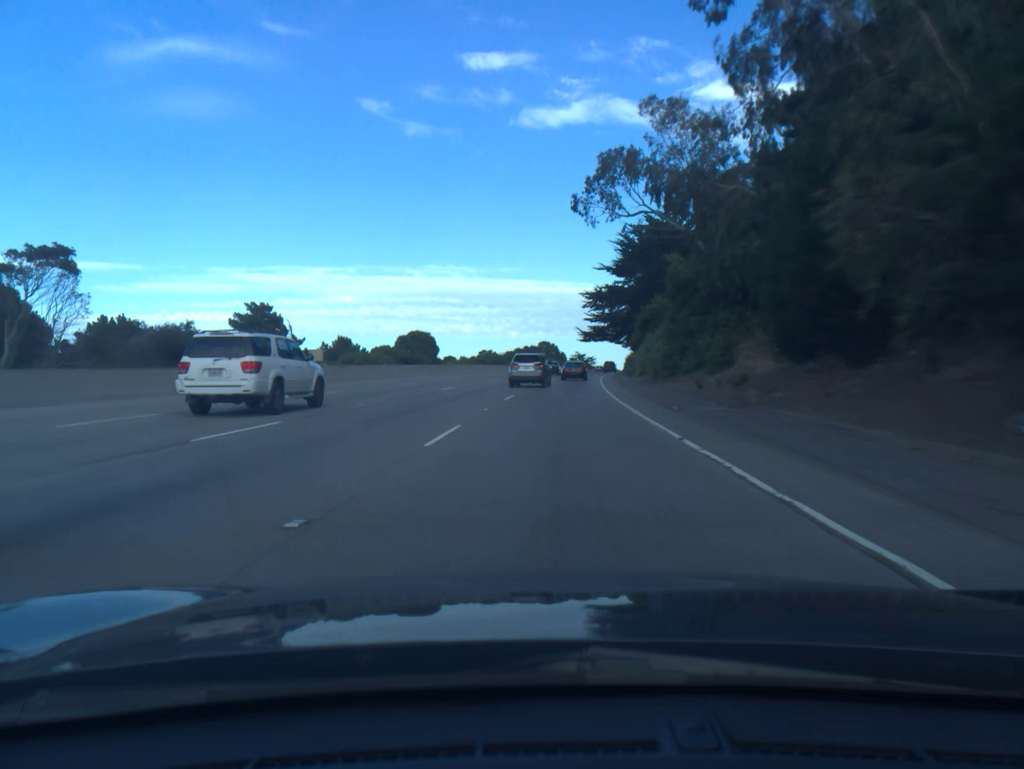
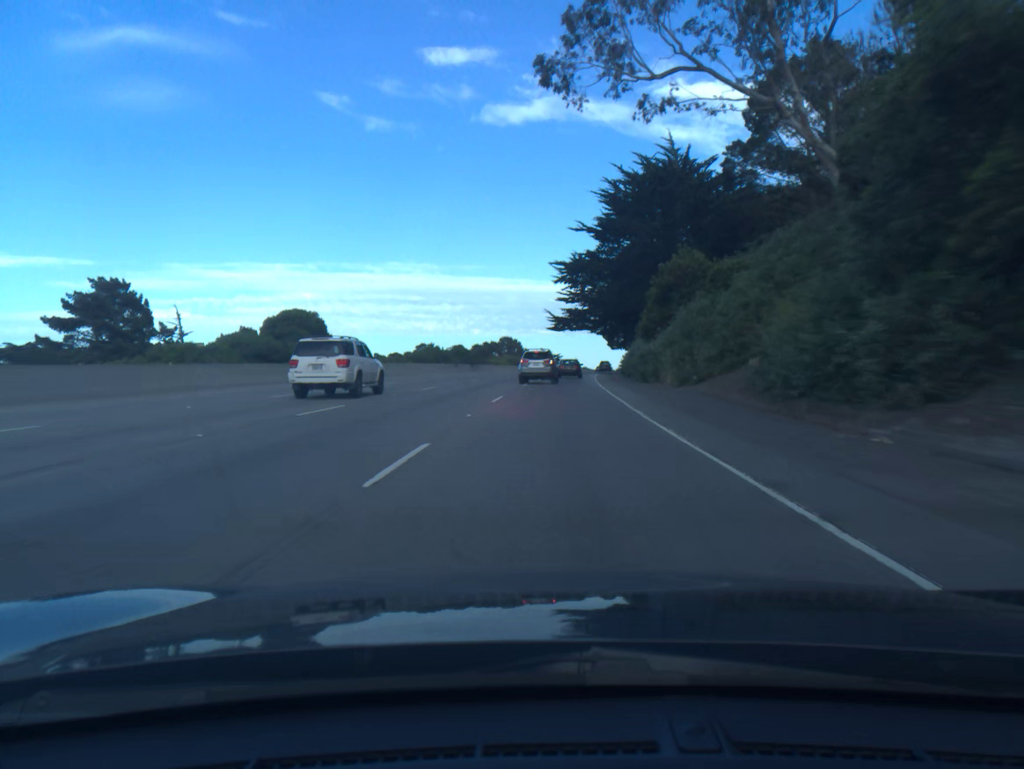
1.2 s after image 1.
(+0.7, +32.7) m; +3°
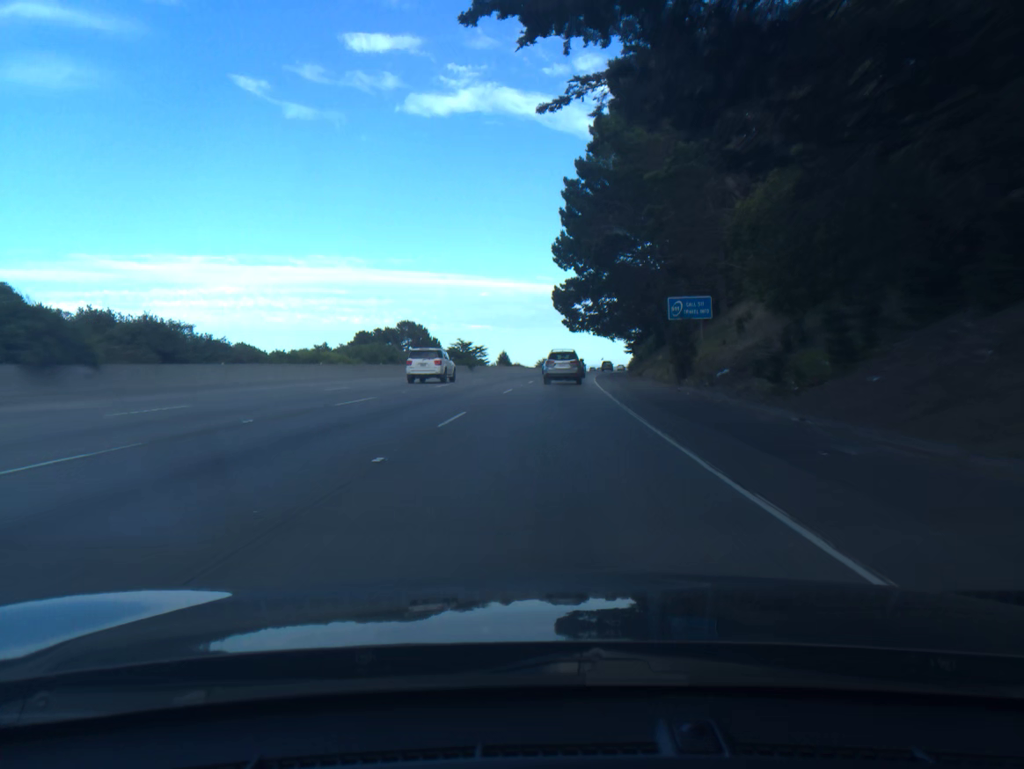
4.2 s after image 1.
(+4.0, +81.1) m; +5°
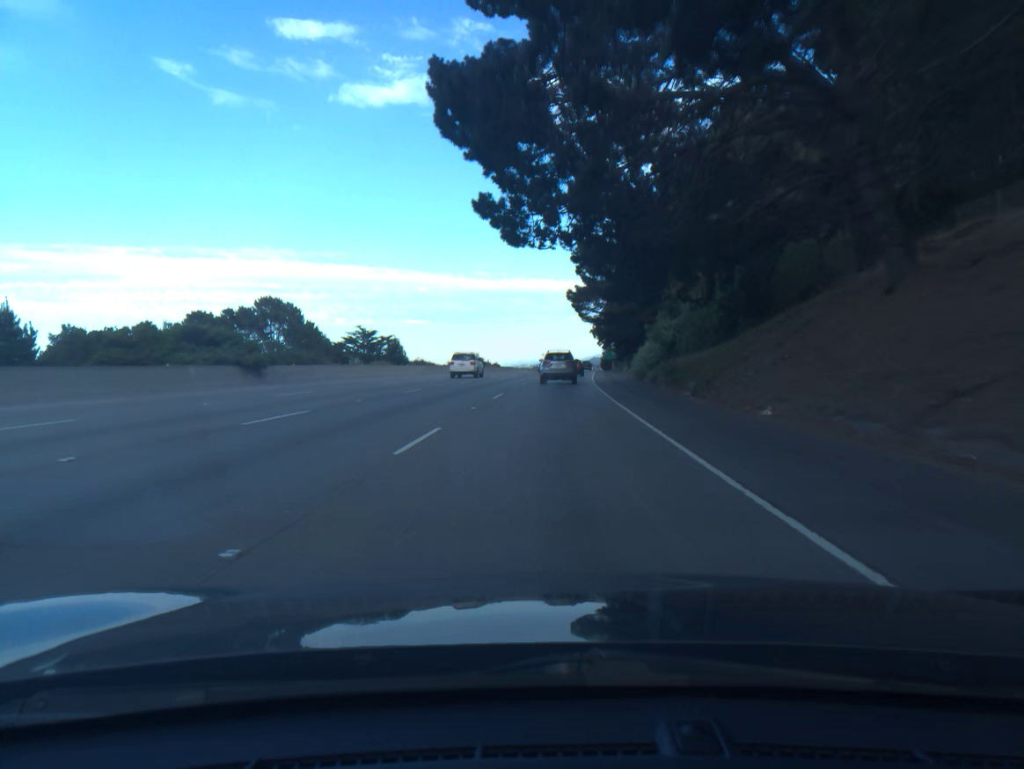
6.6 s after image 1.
(+2.3, +62.6) m; +4°
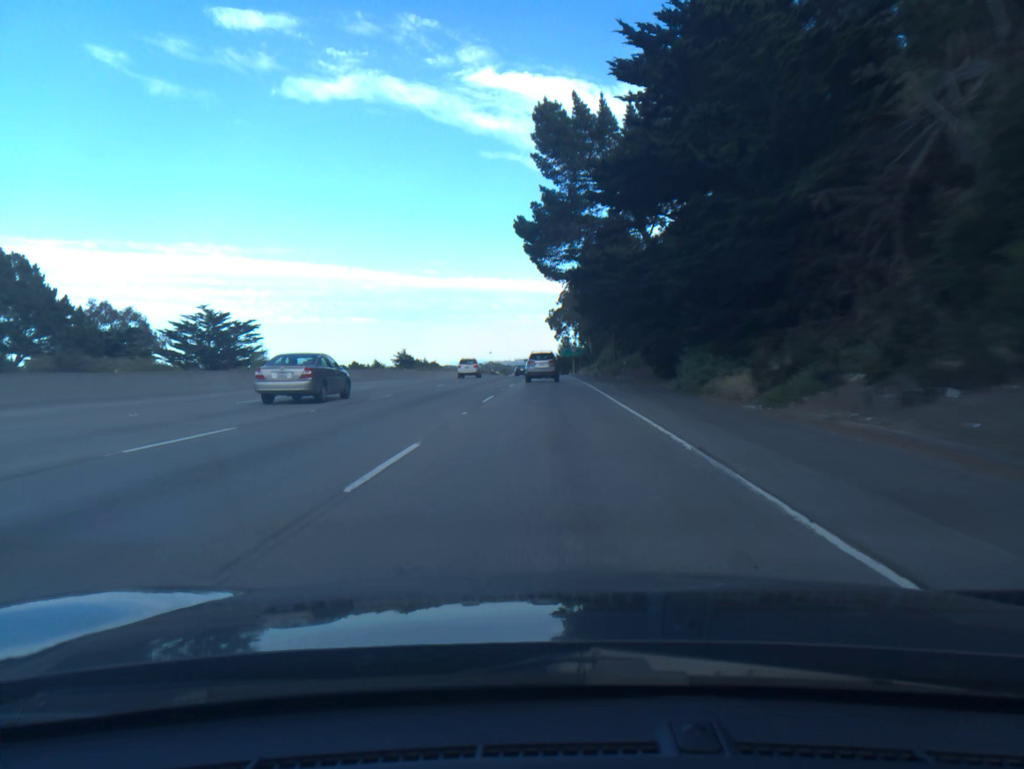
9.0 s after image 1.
(+2.0, +61.2) m; +4°
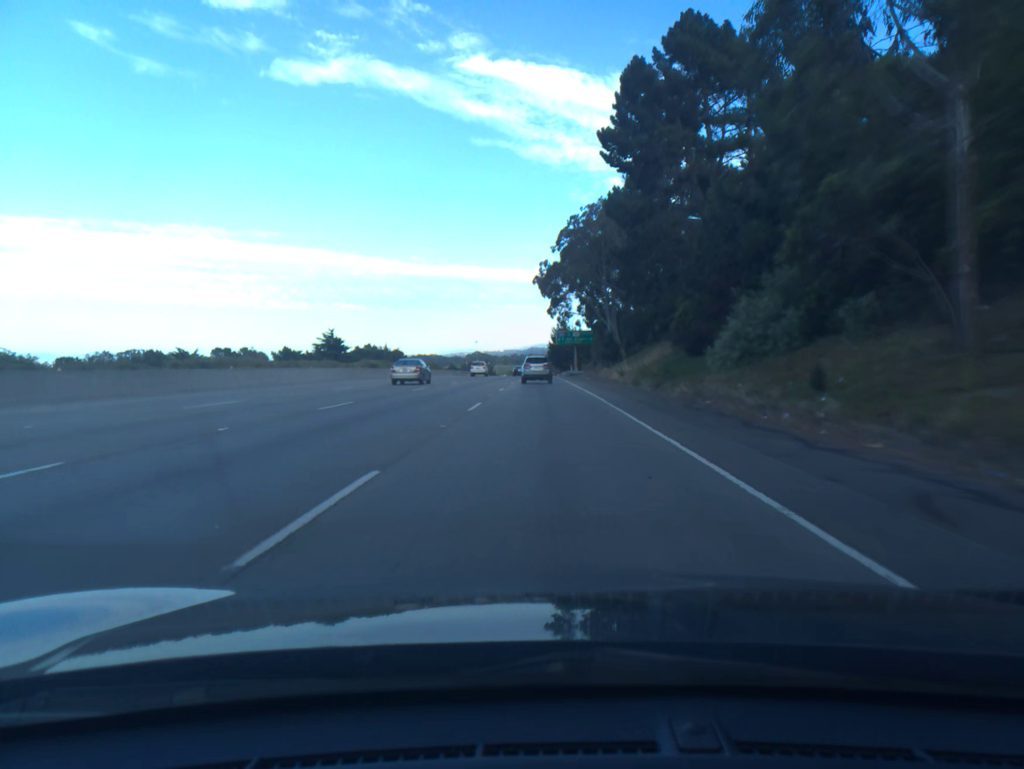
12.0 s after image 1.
(+0.8, +76.0) m; +1°
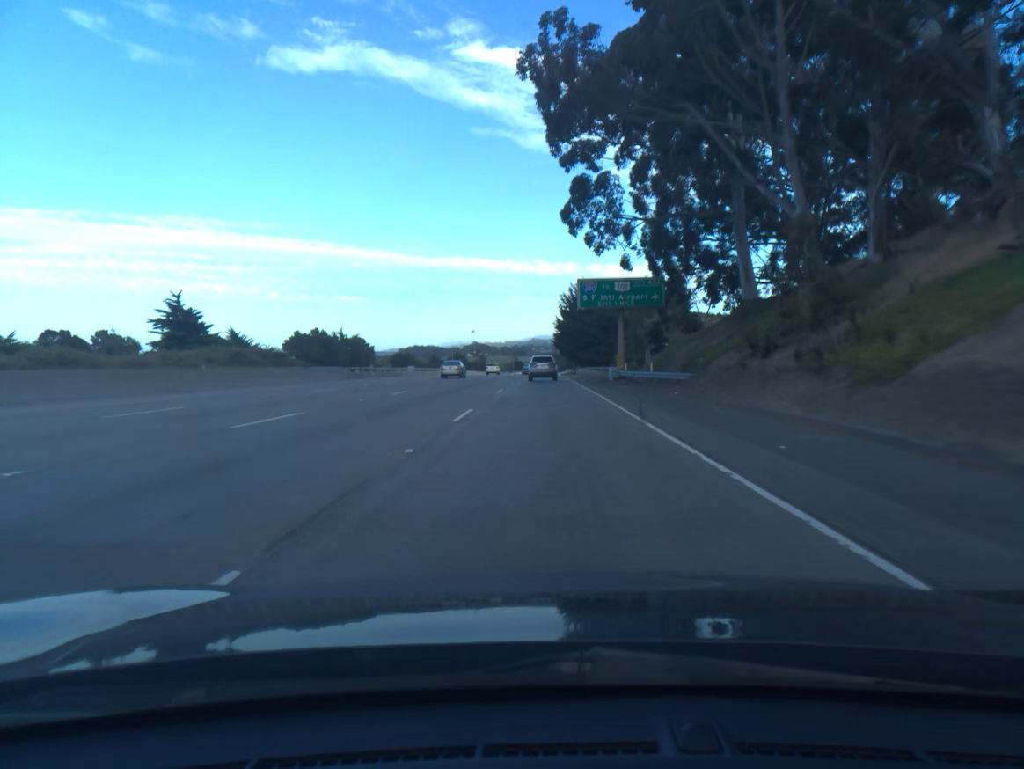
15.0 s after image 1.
(-0.3, +76.9) m; 0°
